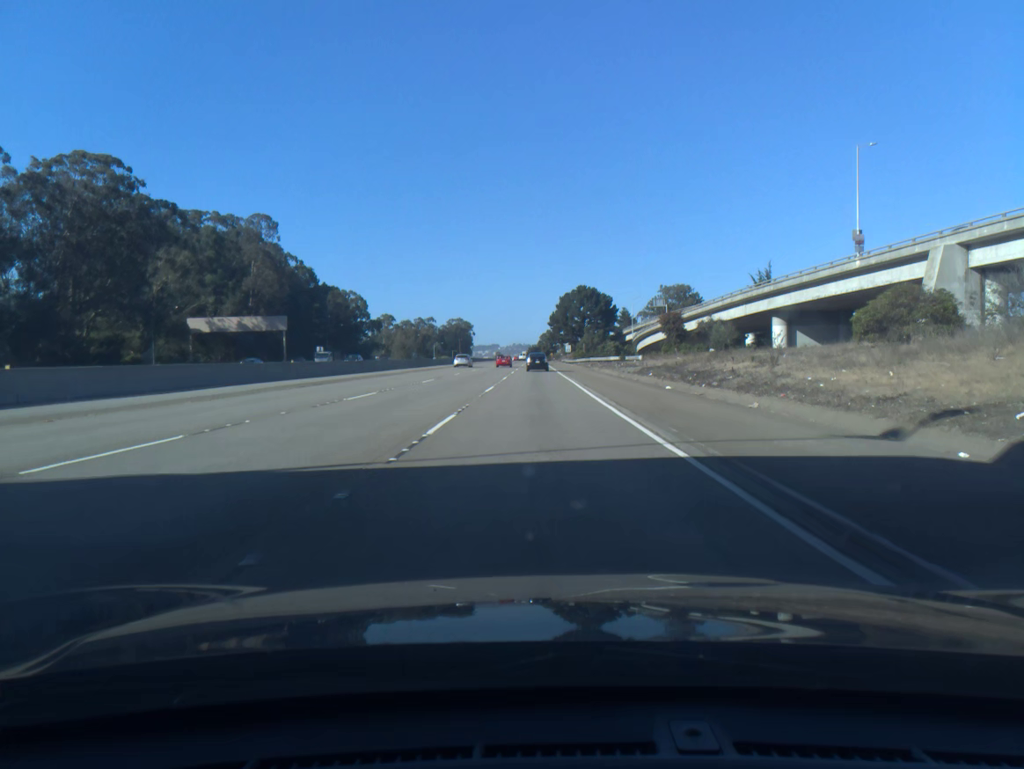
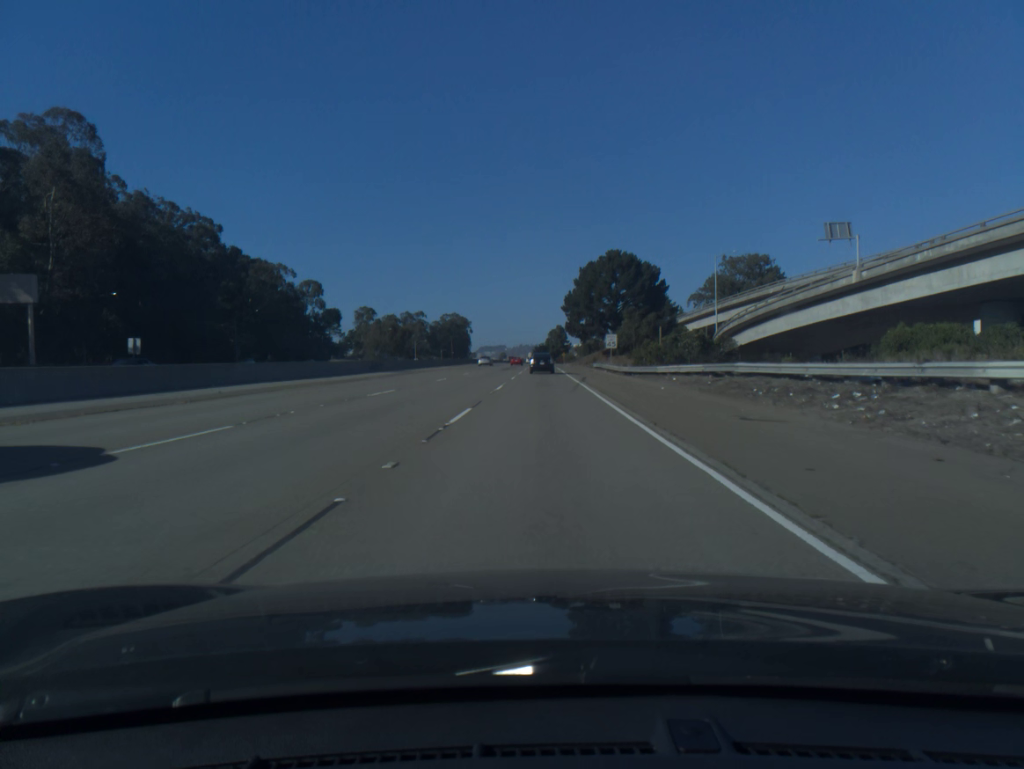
(-0.5, +70.7) m; -1°
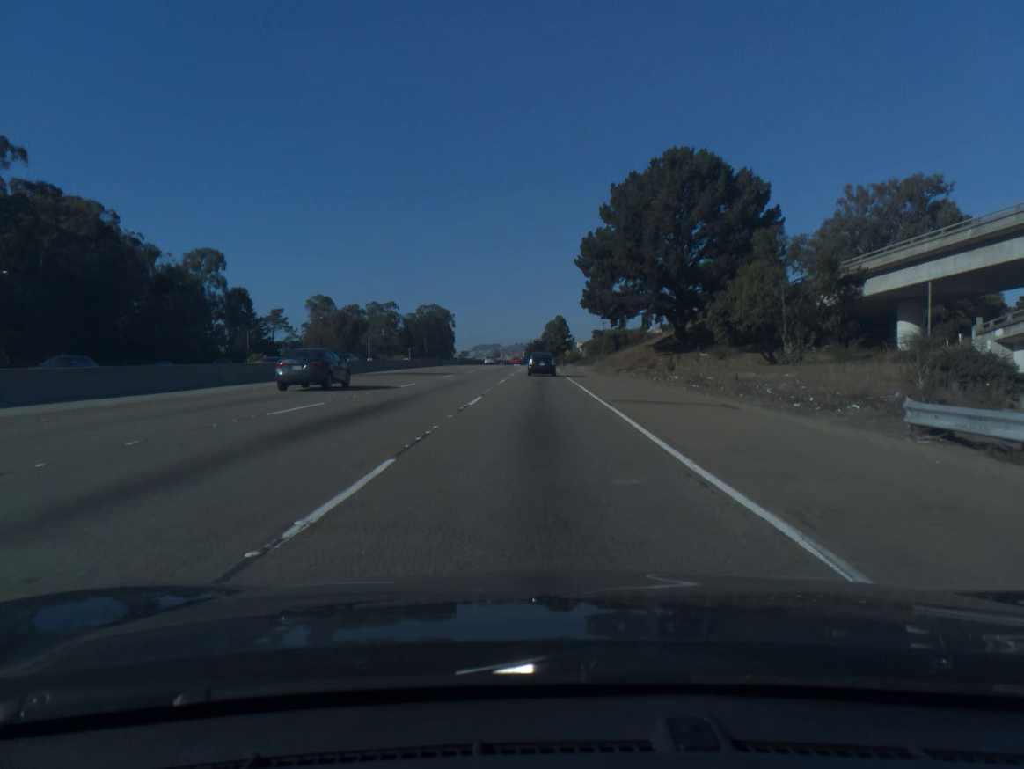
(+0.2, +67.1) m; 0°
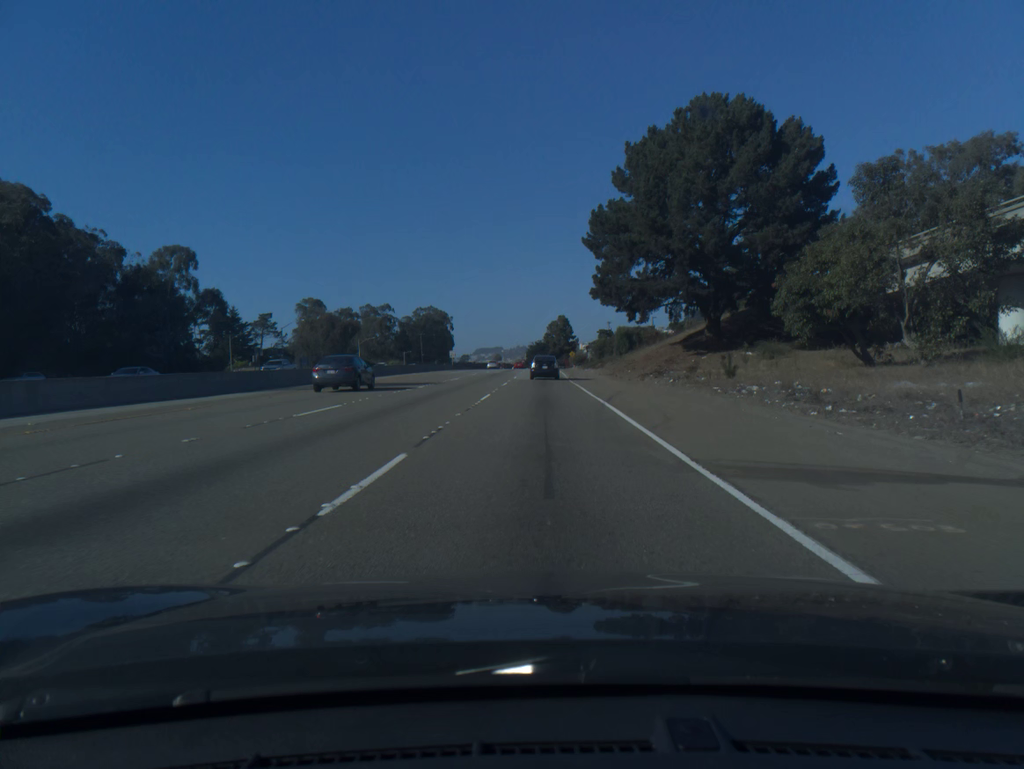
(0.0, +13.0) m; 0°
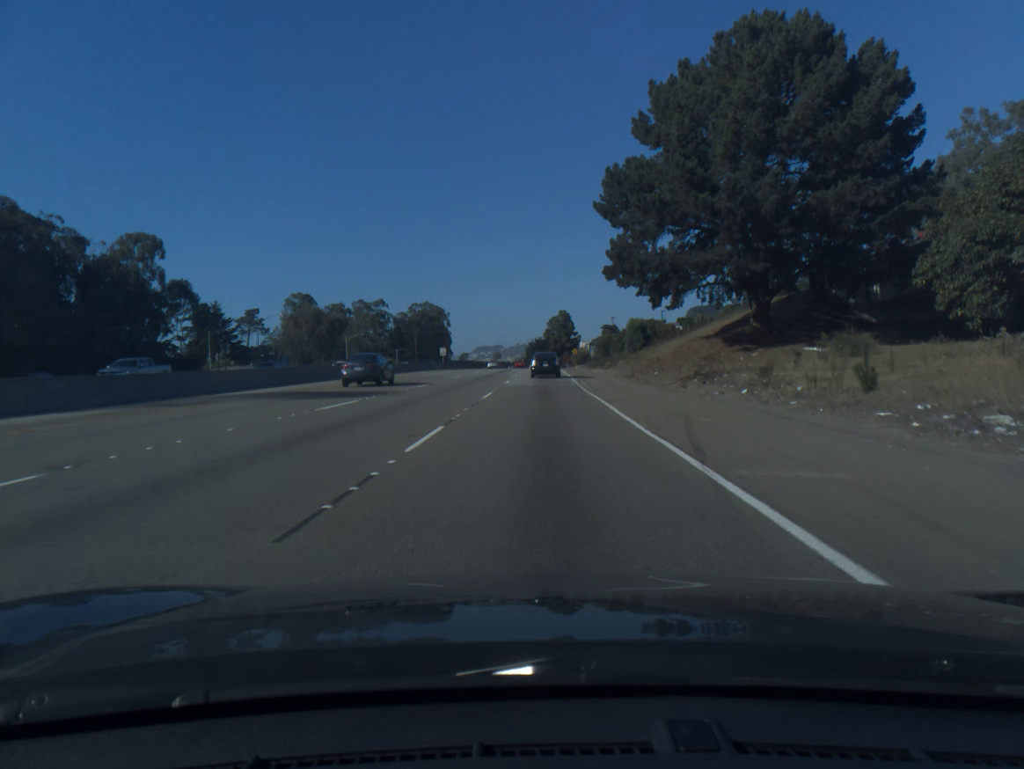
(0.0, +12.9) m; 0°
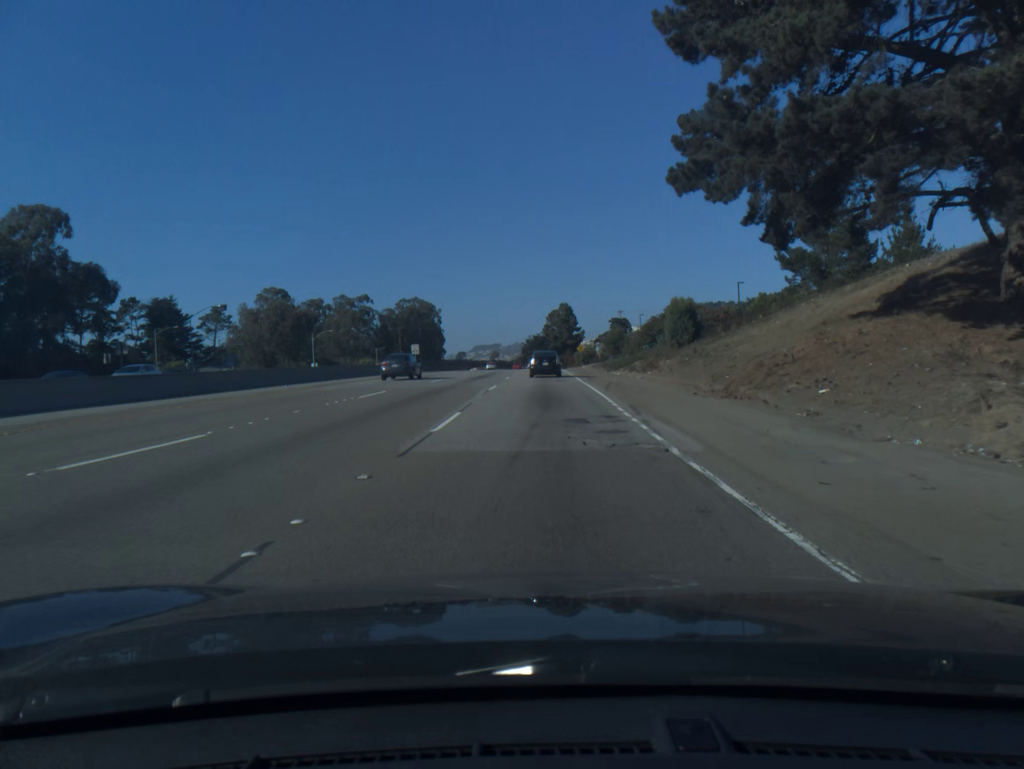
(0.0, +25.4) m; 0°
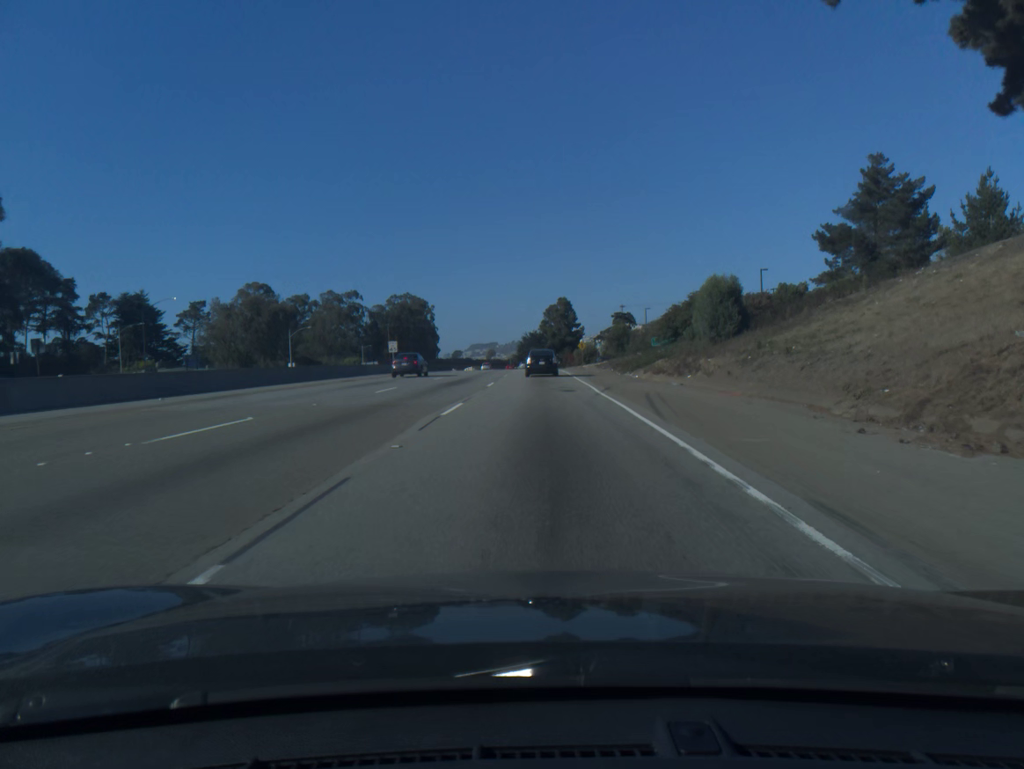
(0.0, +12.5) m; 0°
